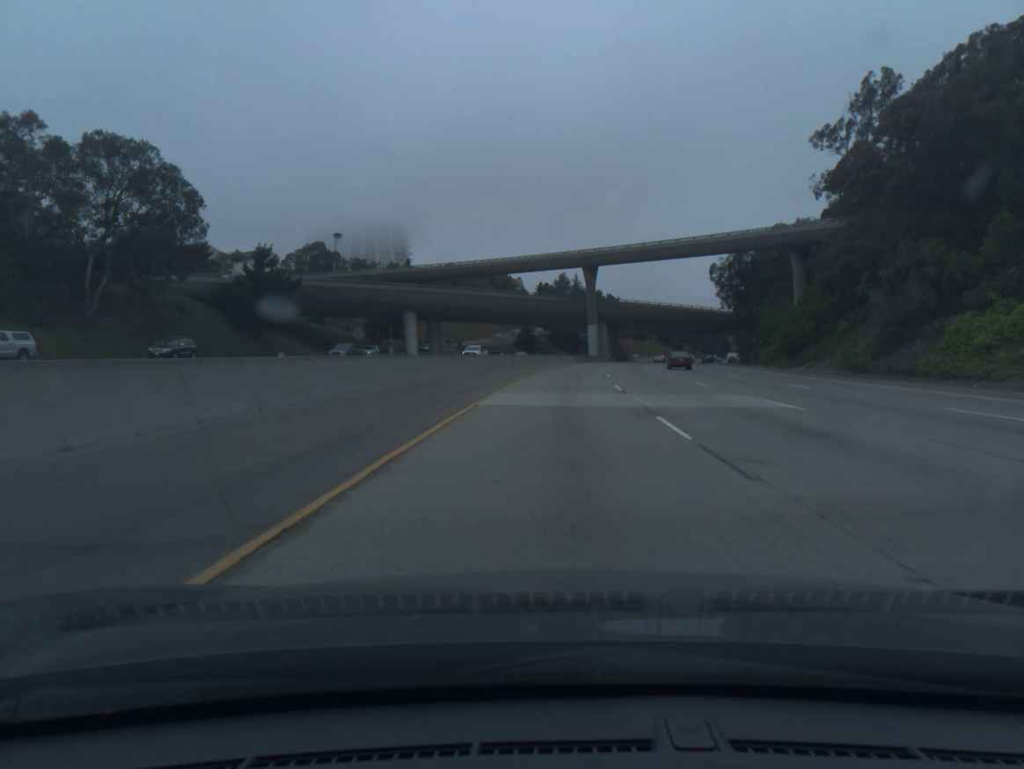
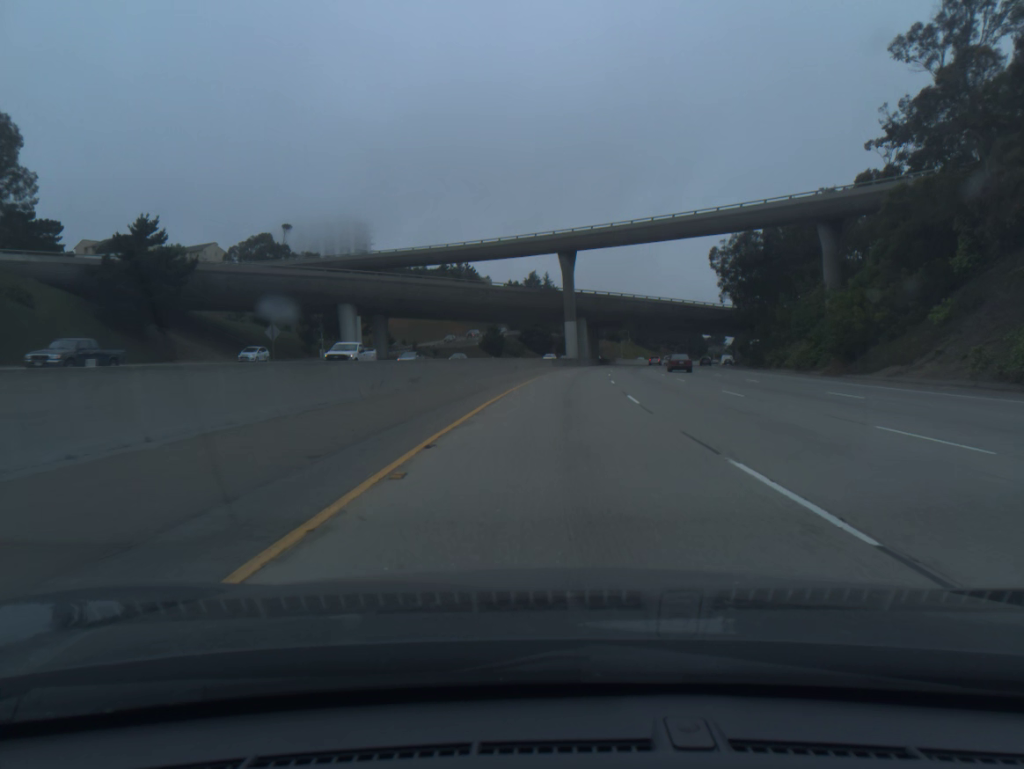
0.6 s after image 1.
(+0.3, +20.7) m; +2°
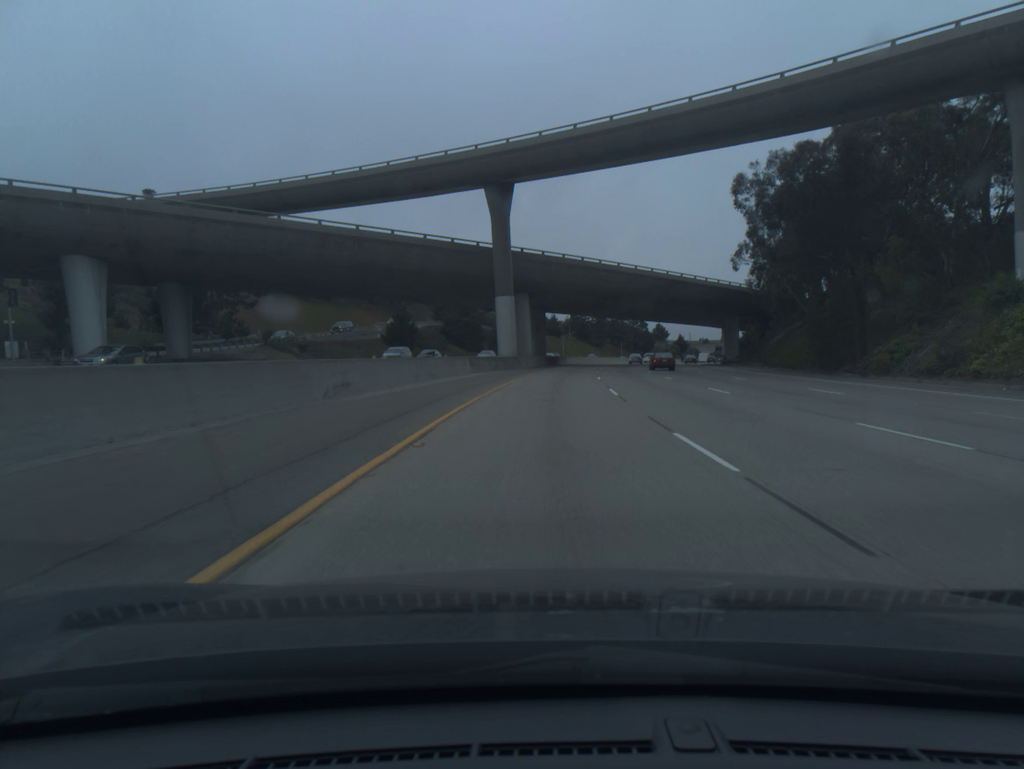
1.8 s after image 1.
(+1.8, +41.2) m; +5°
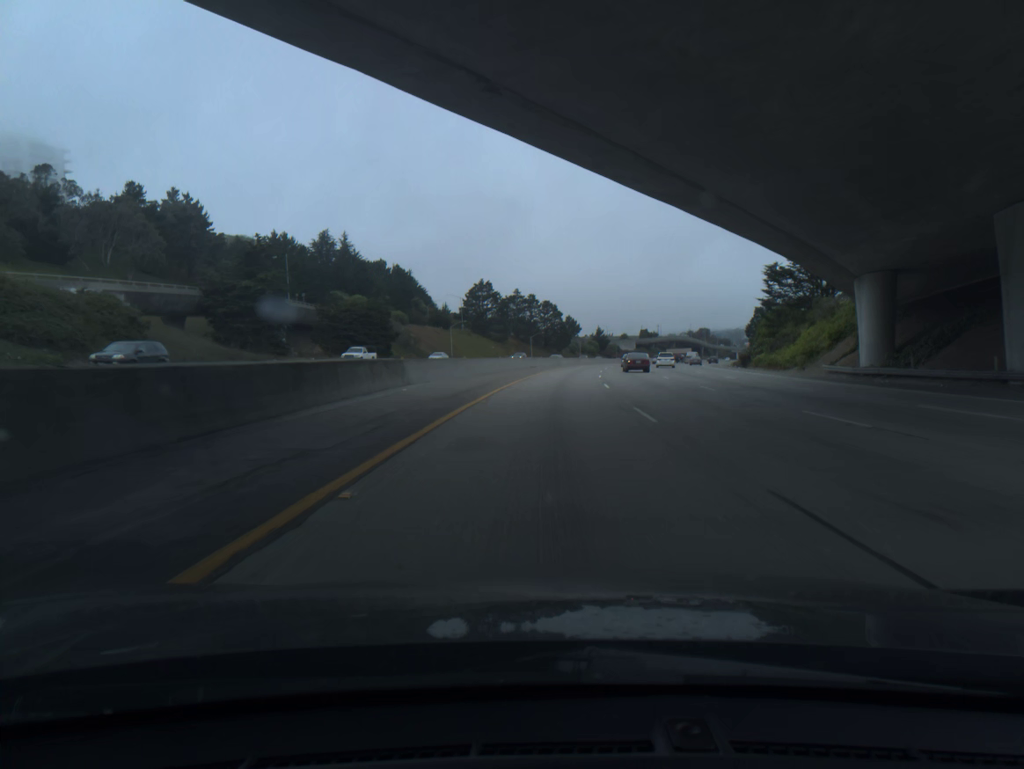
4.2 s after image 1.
(+5.1, +82.2) m; +7°
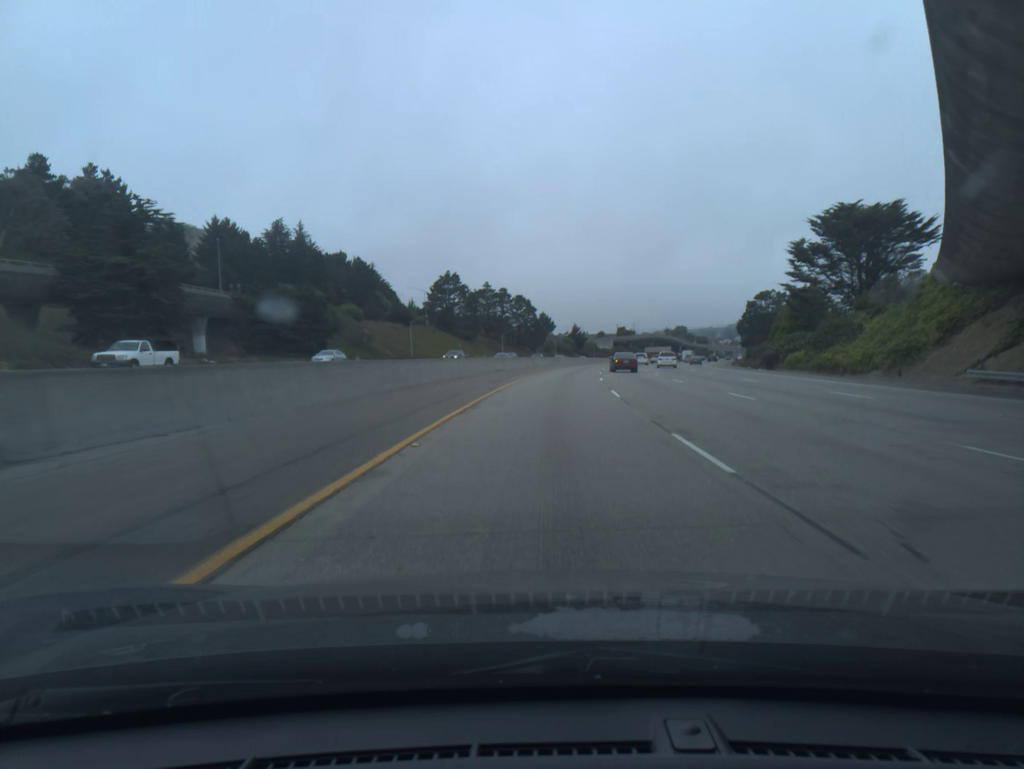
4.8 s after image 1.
(+0.3, +20.6) m; +2°
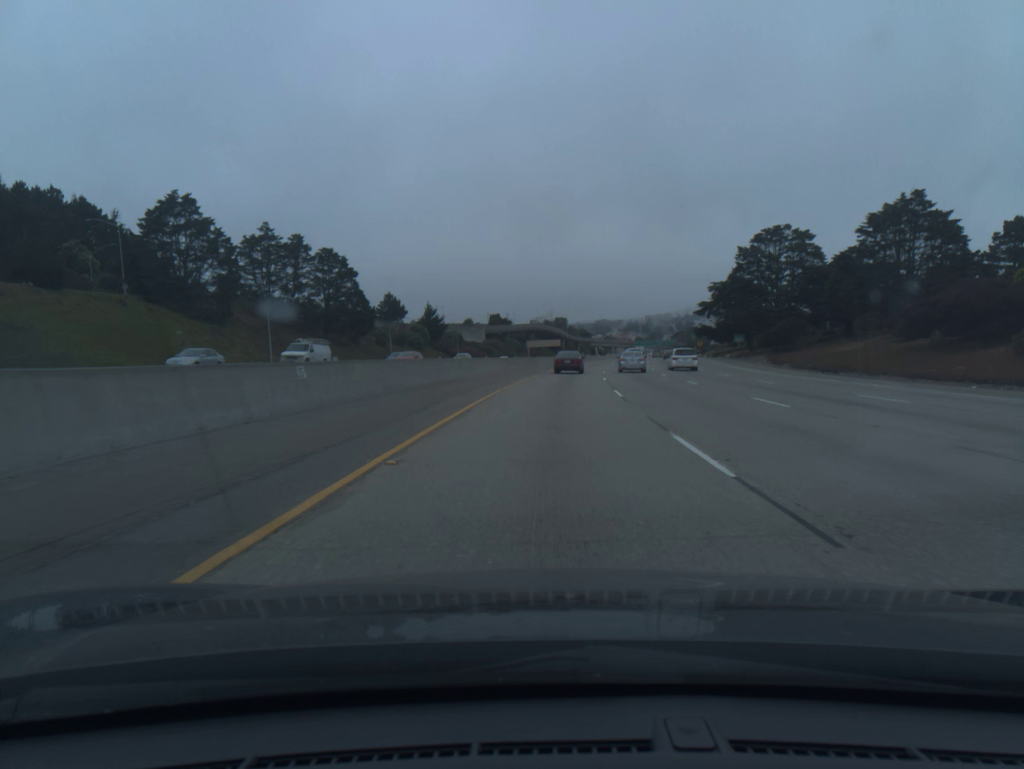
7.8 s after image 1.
(+8.7, +102.4) m; +10°
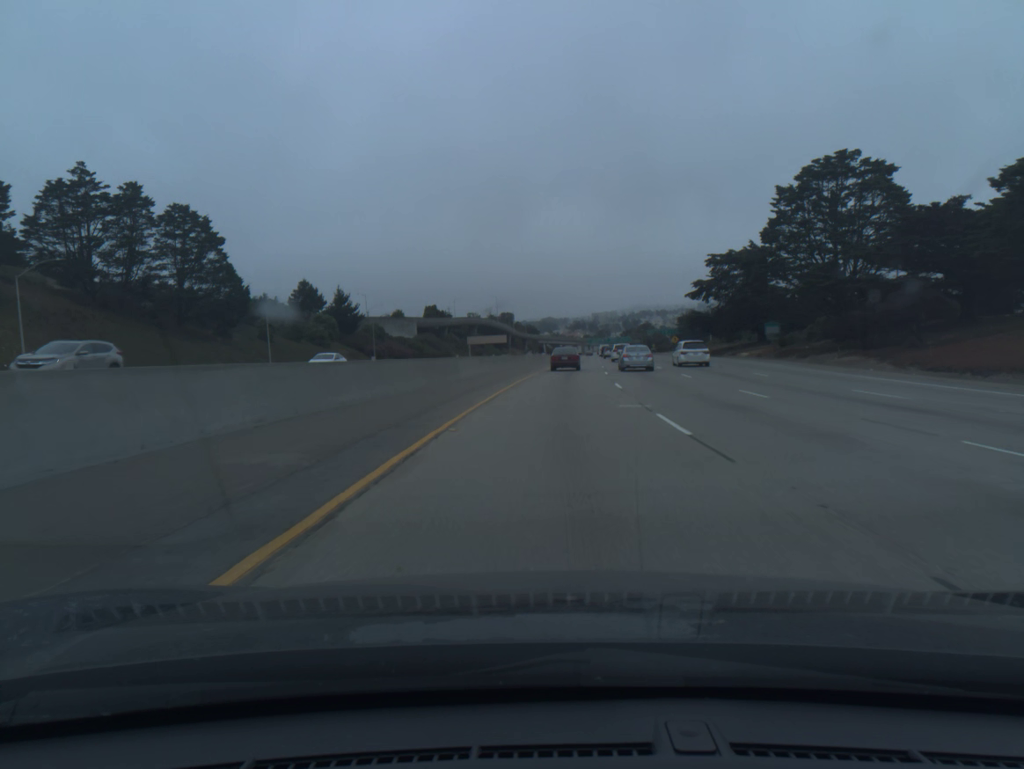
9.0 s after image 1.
(+1.3, +40.2) m; +4°
